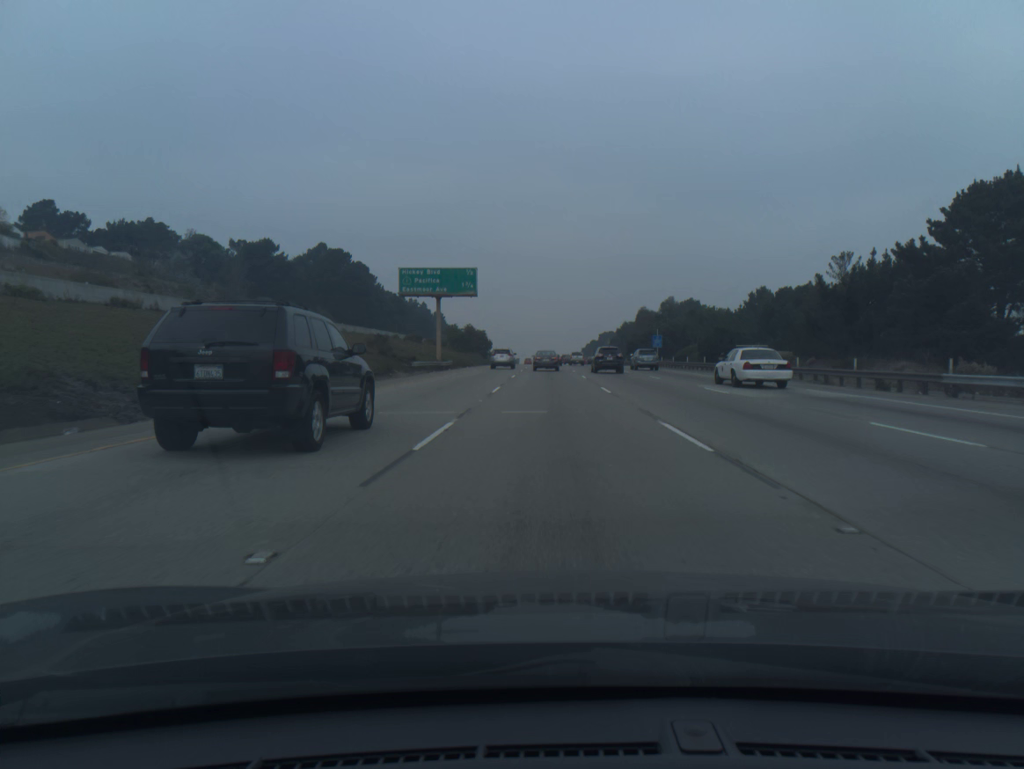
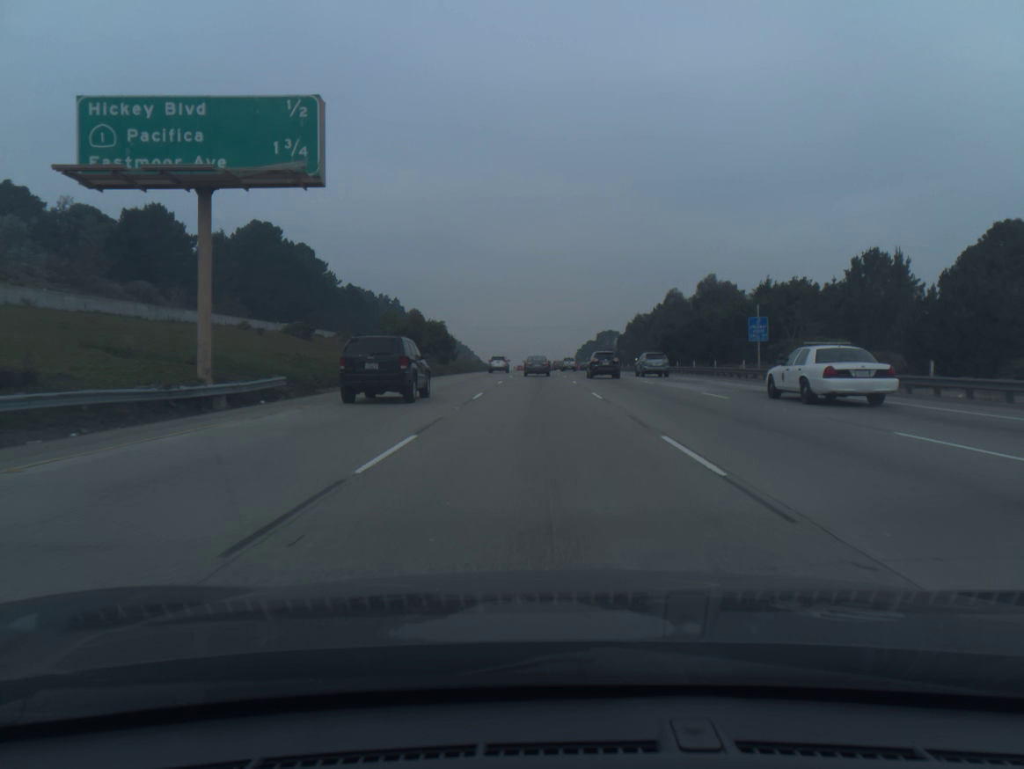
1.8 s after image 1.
(+0.4, +45.8) m; +1°
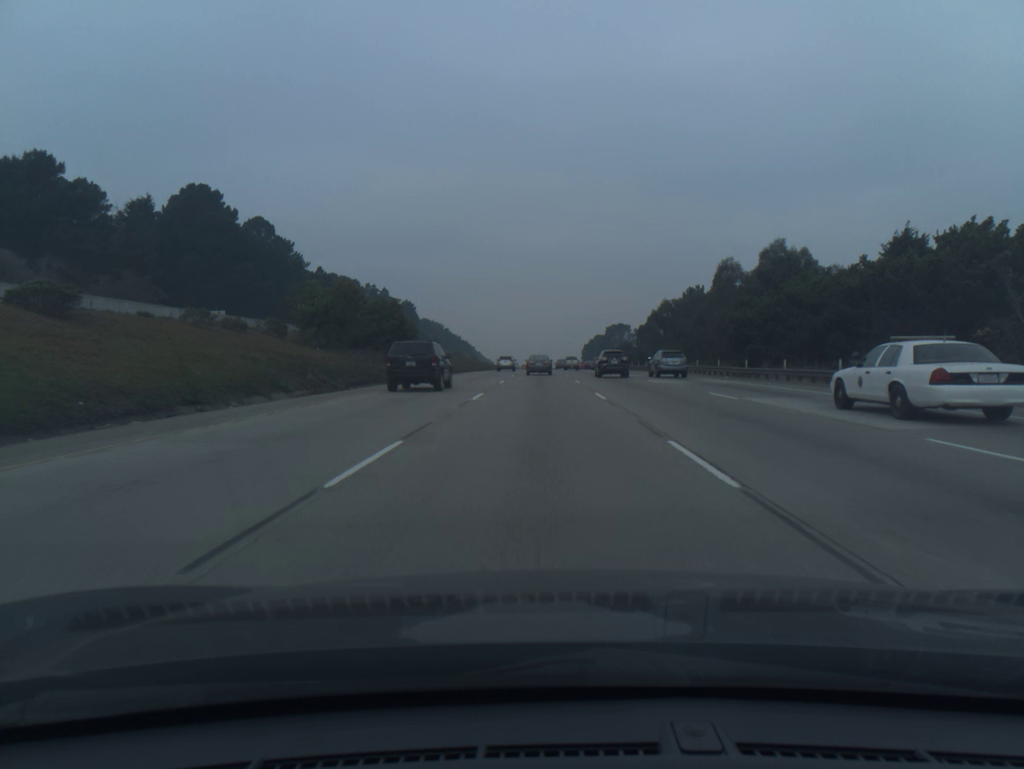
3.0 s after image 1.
(-0.1, +30.3) m; 0°
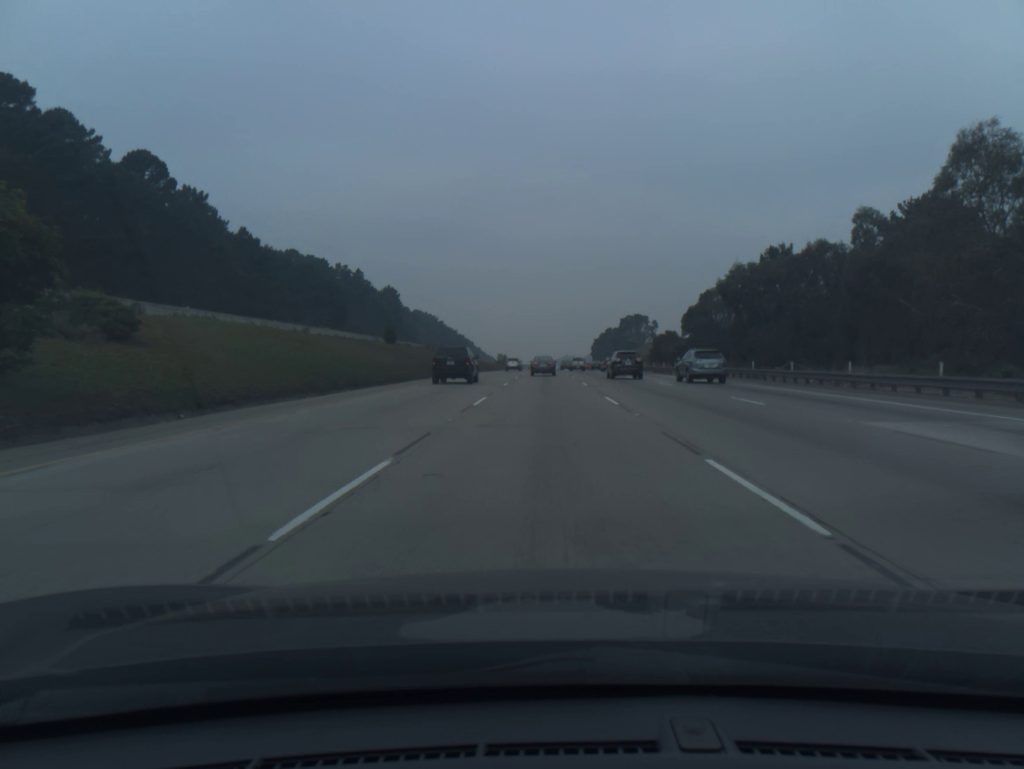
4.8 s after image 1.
(-0.2, +45.6) m; 0°
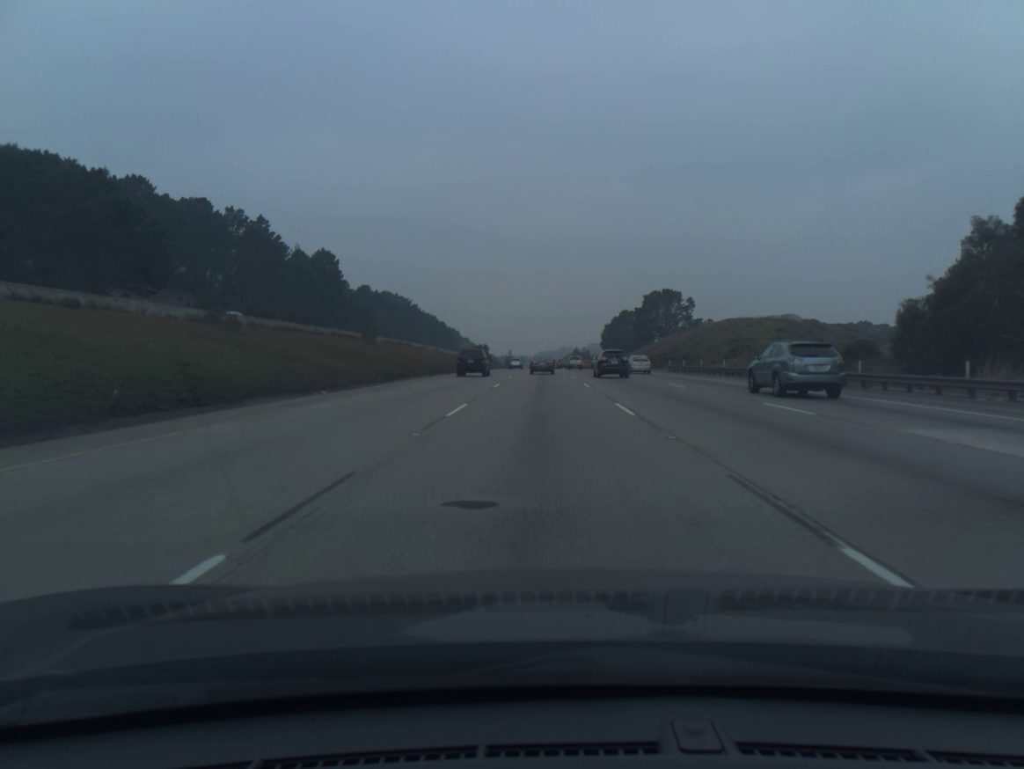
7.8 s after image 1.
(+0.3, +77.0) m; 0°
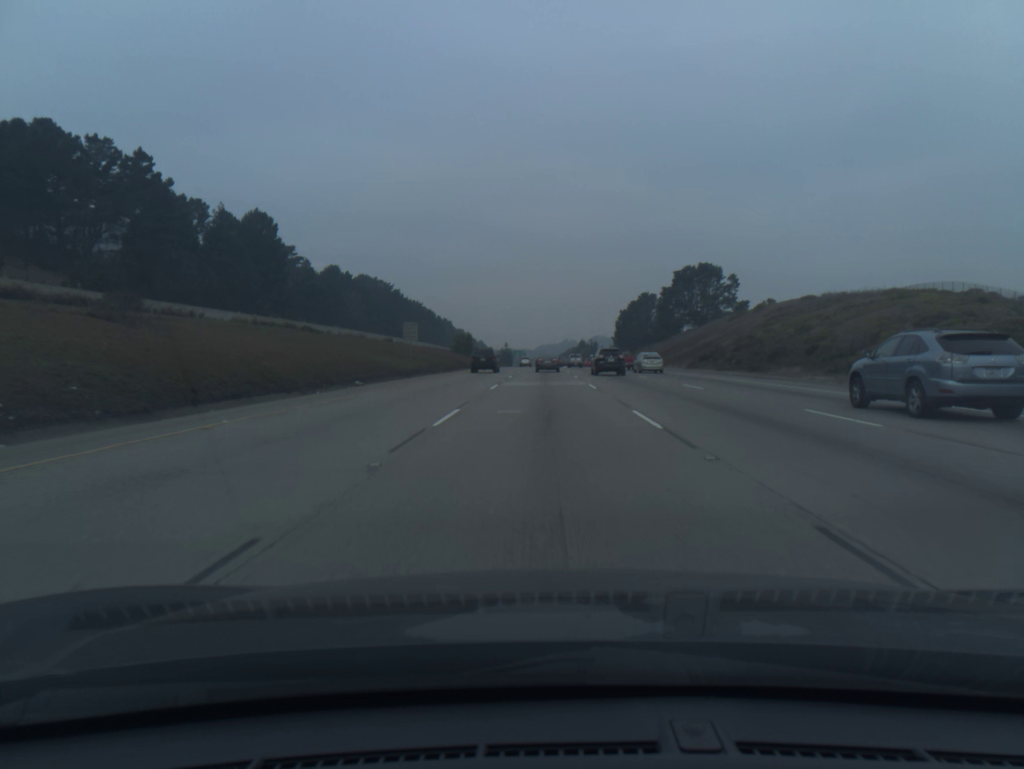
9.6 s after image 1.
(-0.1, +46.7) m; 0°
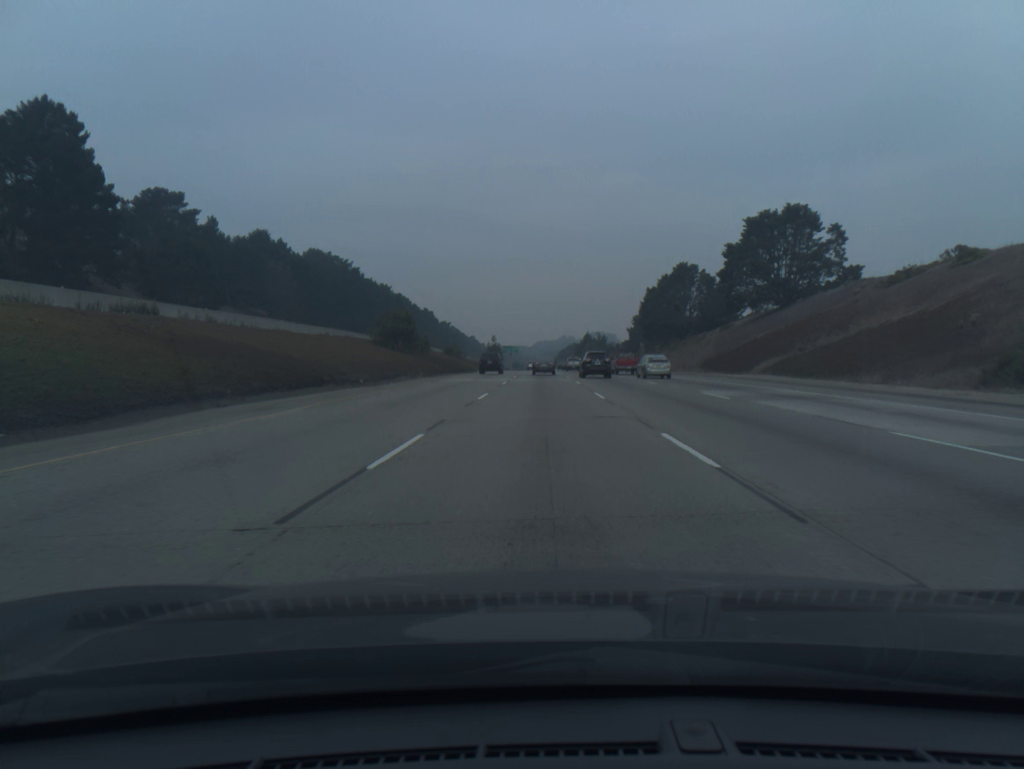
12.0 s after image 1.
(+0.1, +62.8) m; 0°
